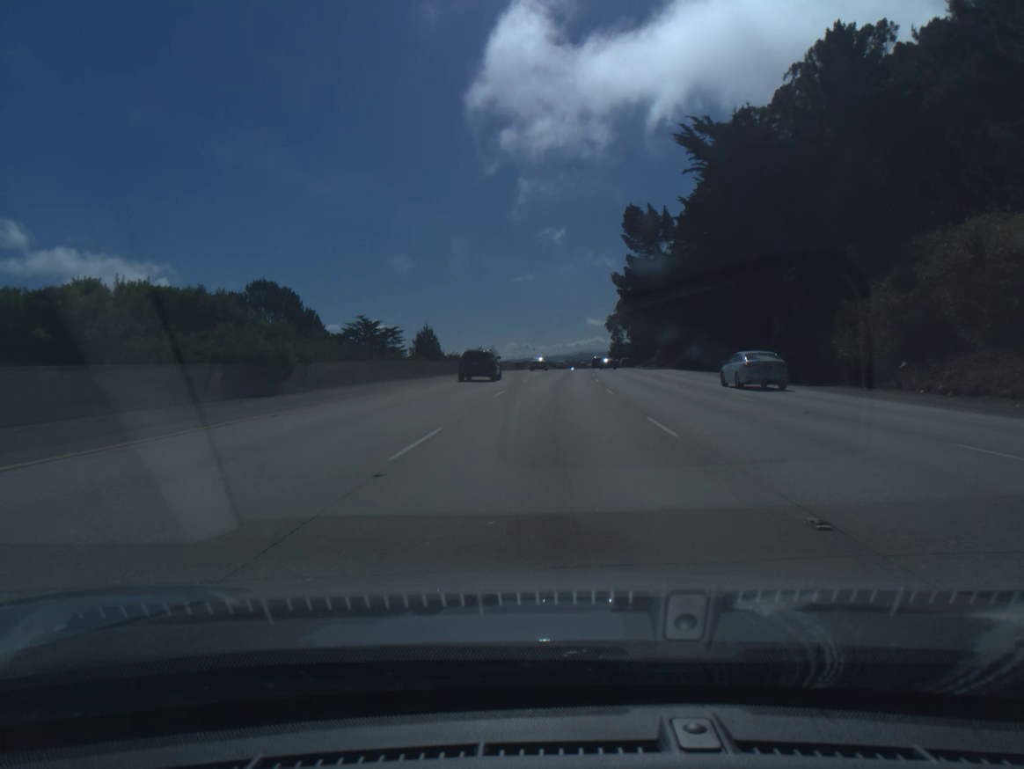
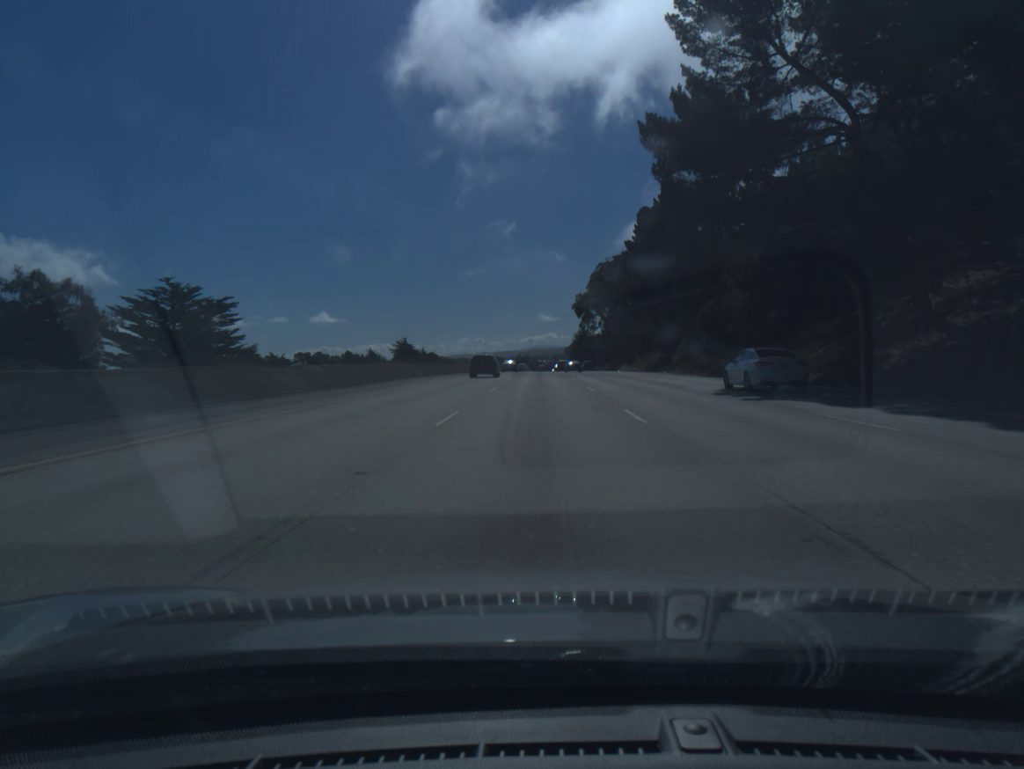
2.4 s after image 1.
(+2.5, +68.4) m; +4°
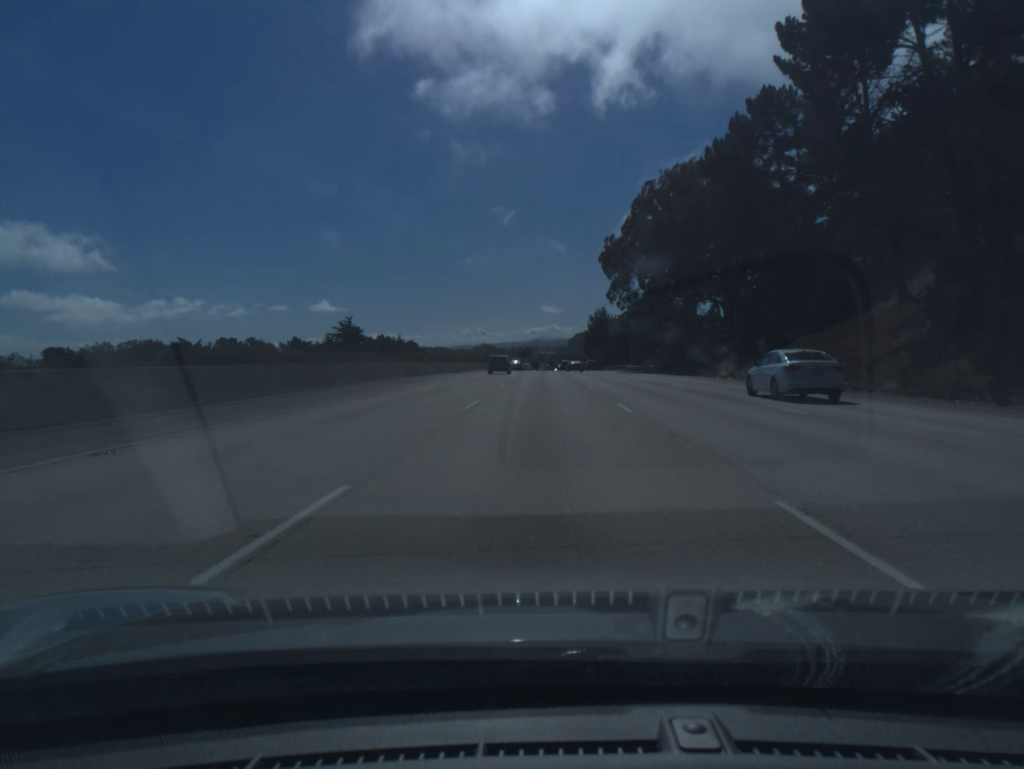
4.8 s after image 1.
(-0.1, +68.5) m; 0°
